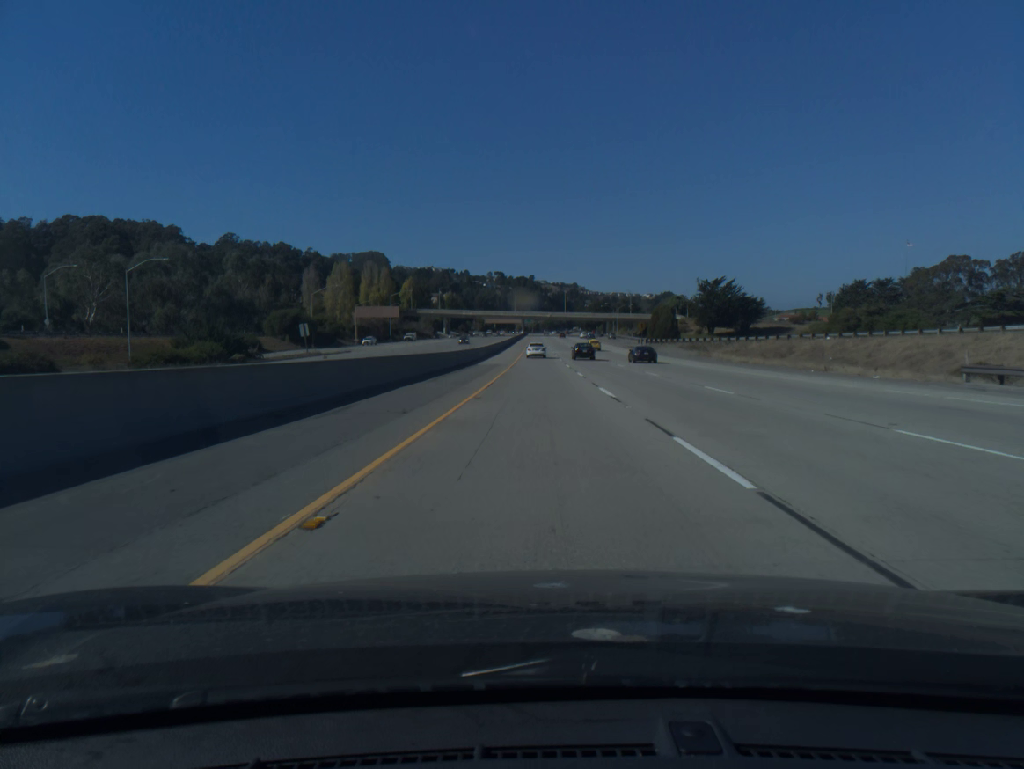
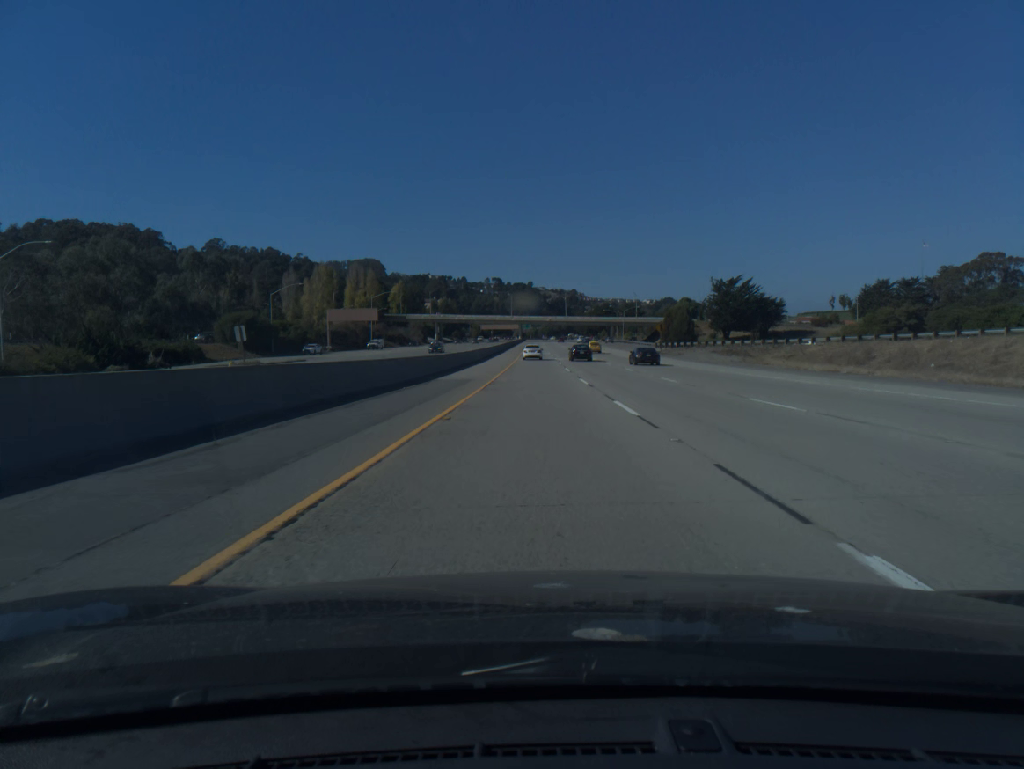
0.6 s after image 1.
(0.0, +20.6) m; 0°
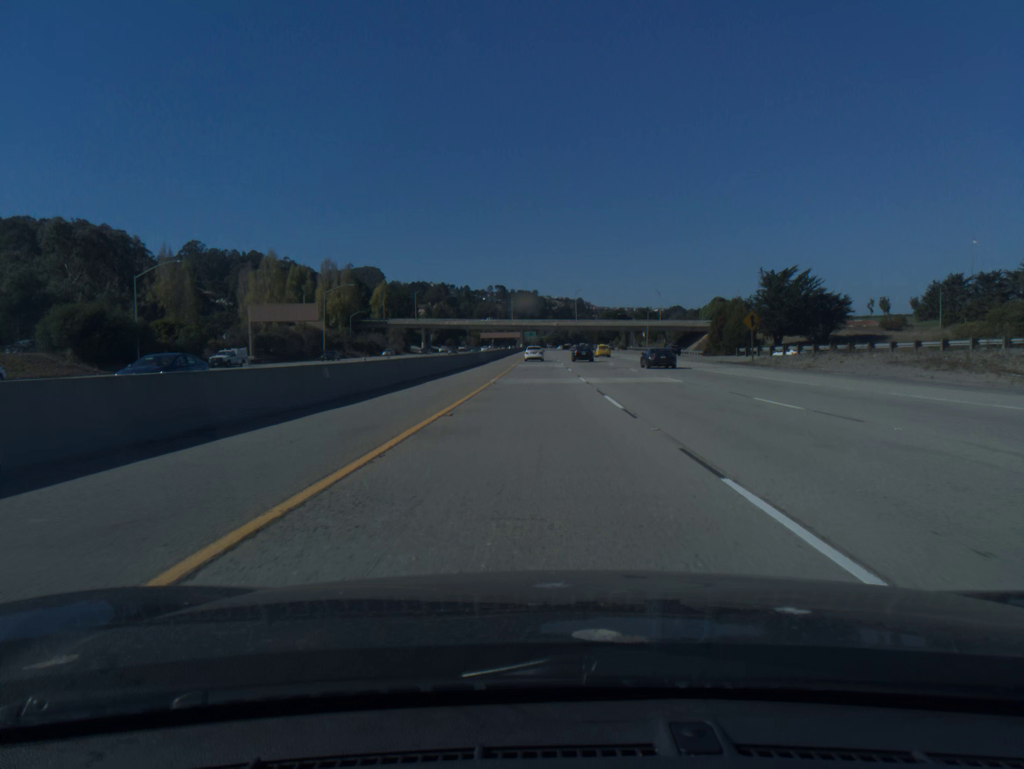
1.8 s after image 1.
(-0.1, +42.9) m; 0°
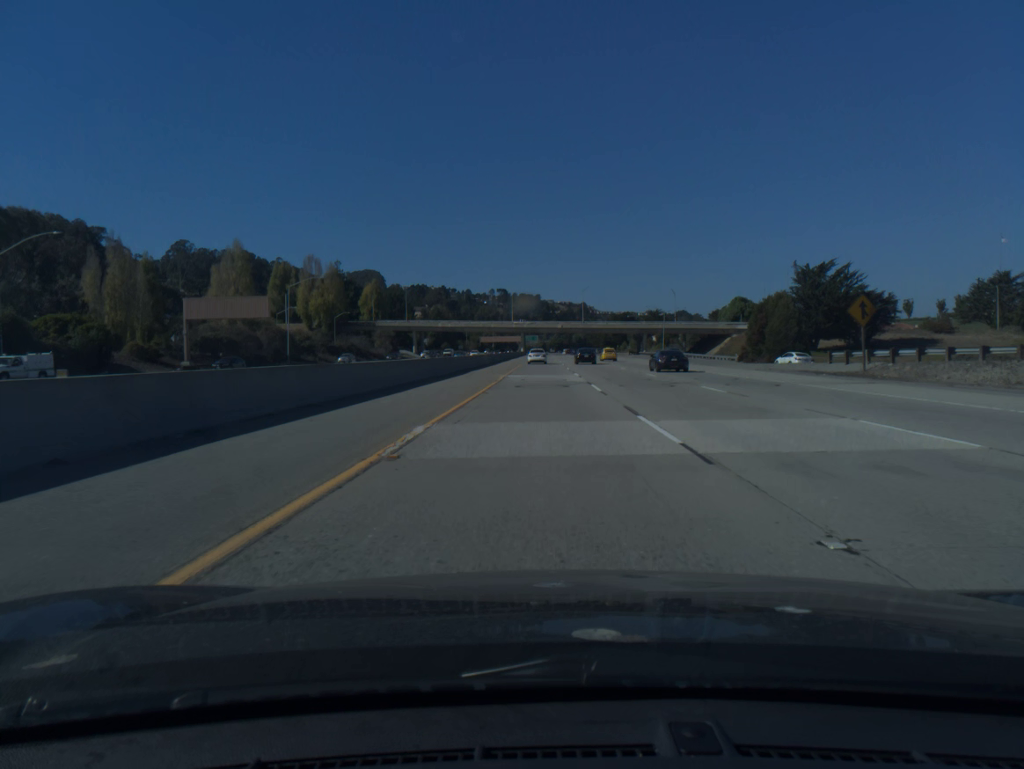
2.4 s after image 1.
(0.0, +20.6) m; 0°
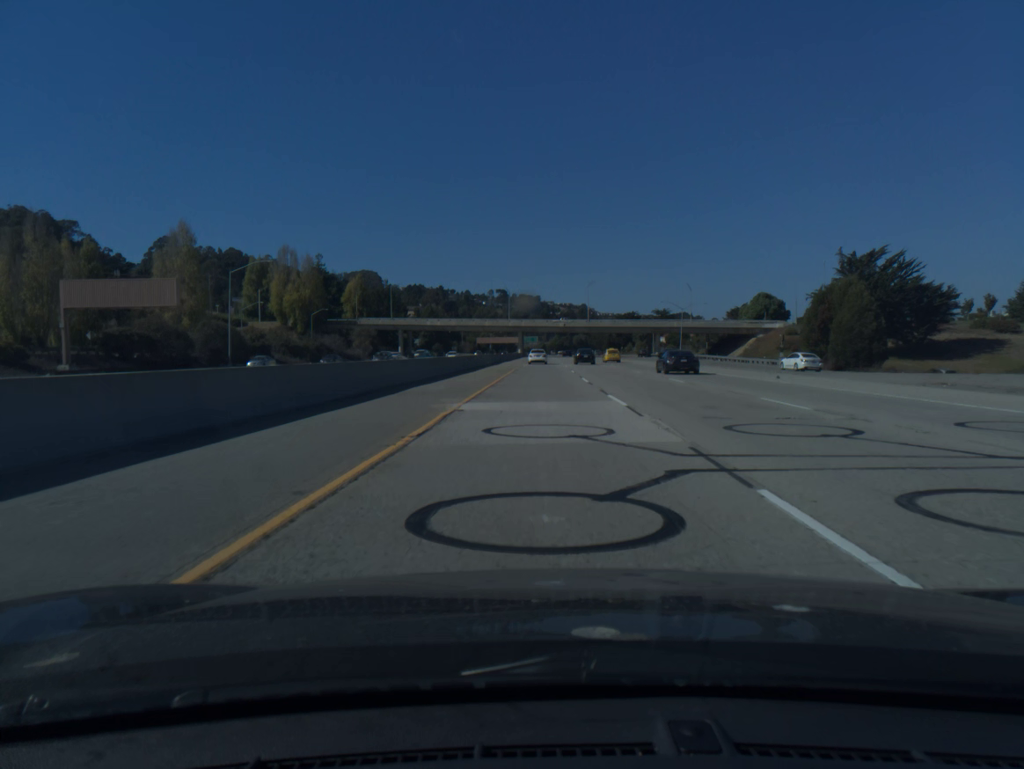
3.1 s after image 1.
(0.0, +22.3) m; 0°
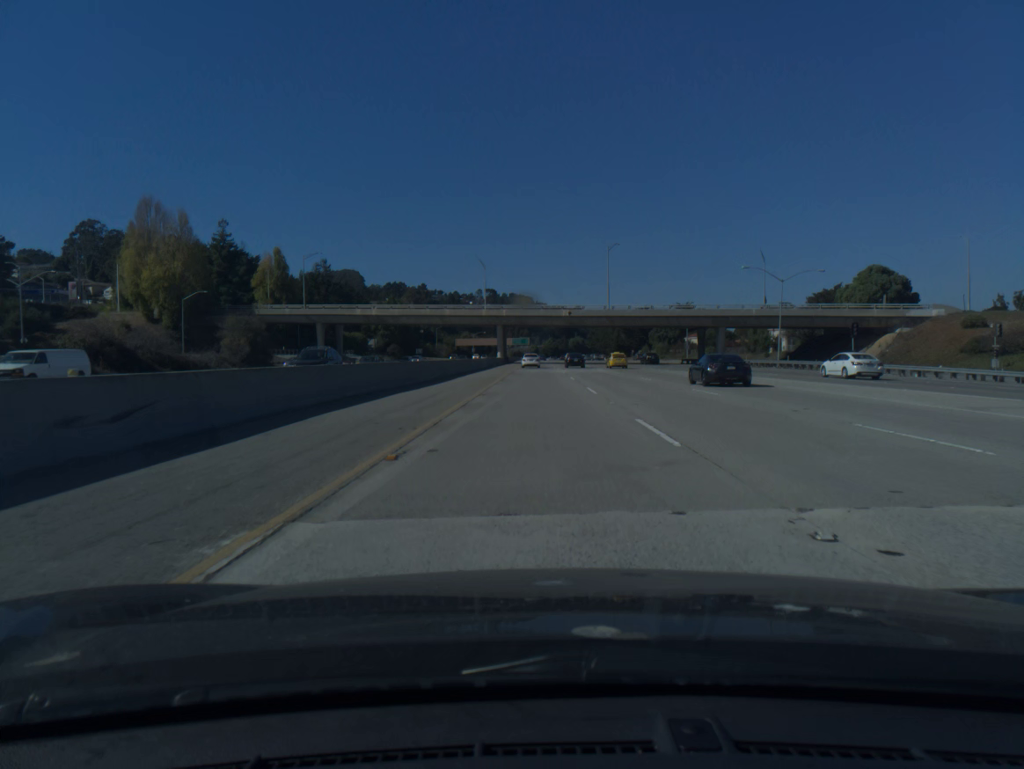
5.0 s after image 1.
(+0.2, +65.0) m; 0°
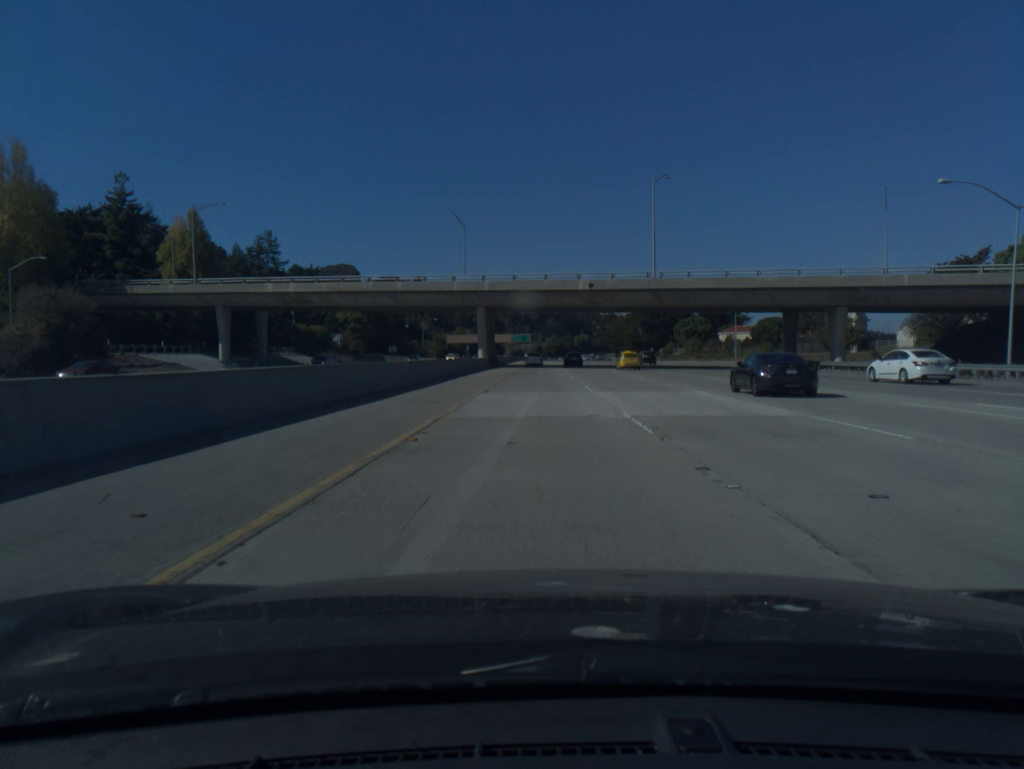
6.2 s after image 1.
(0.0, +41.0) m; 0°
